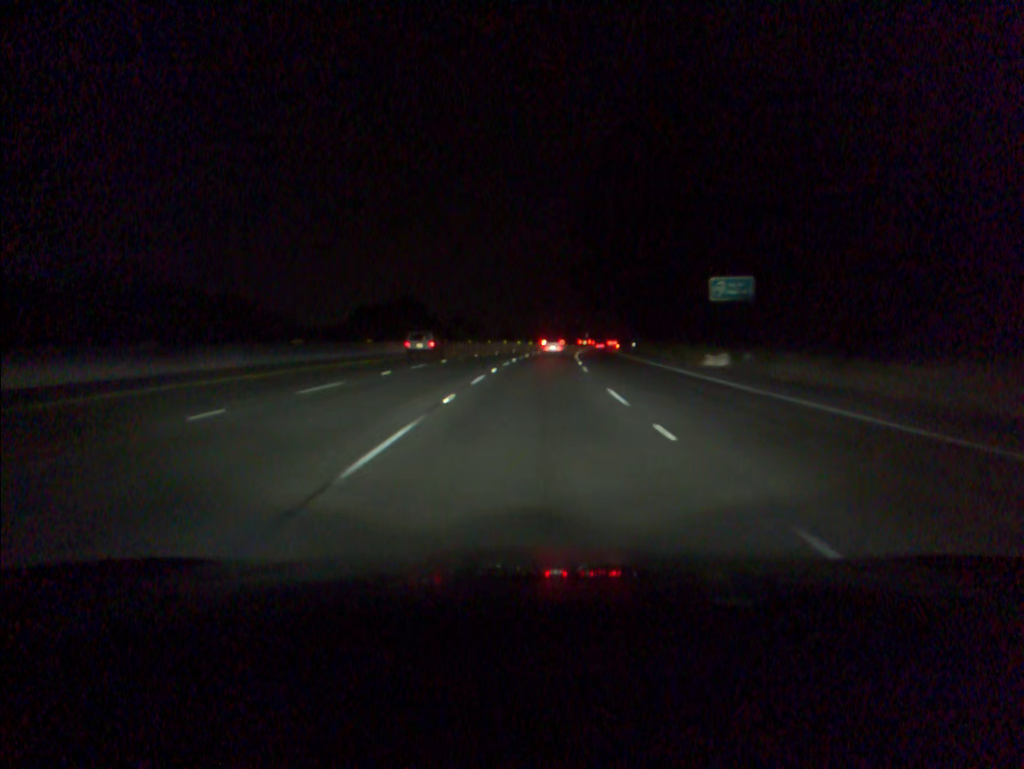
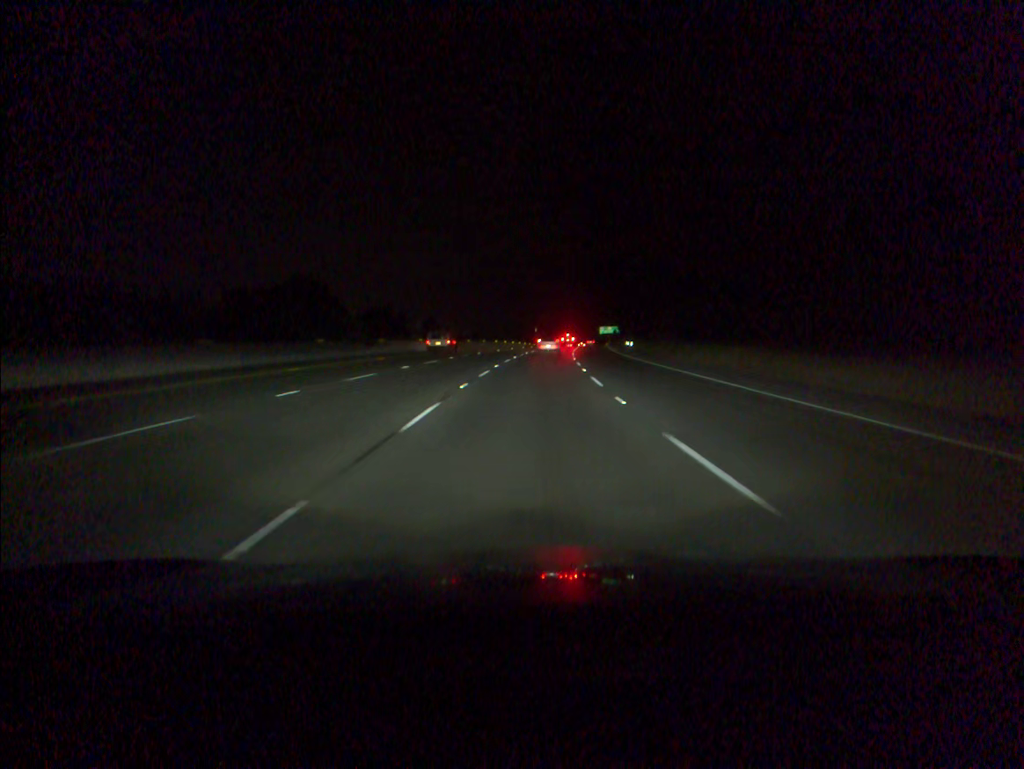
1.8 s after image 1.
(+1.7, +52.9) m; +4°
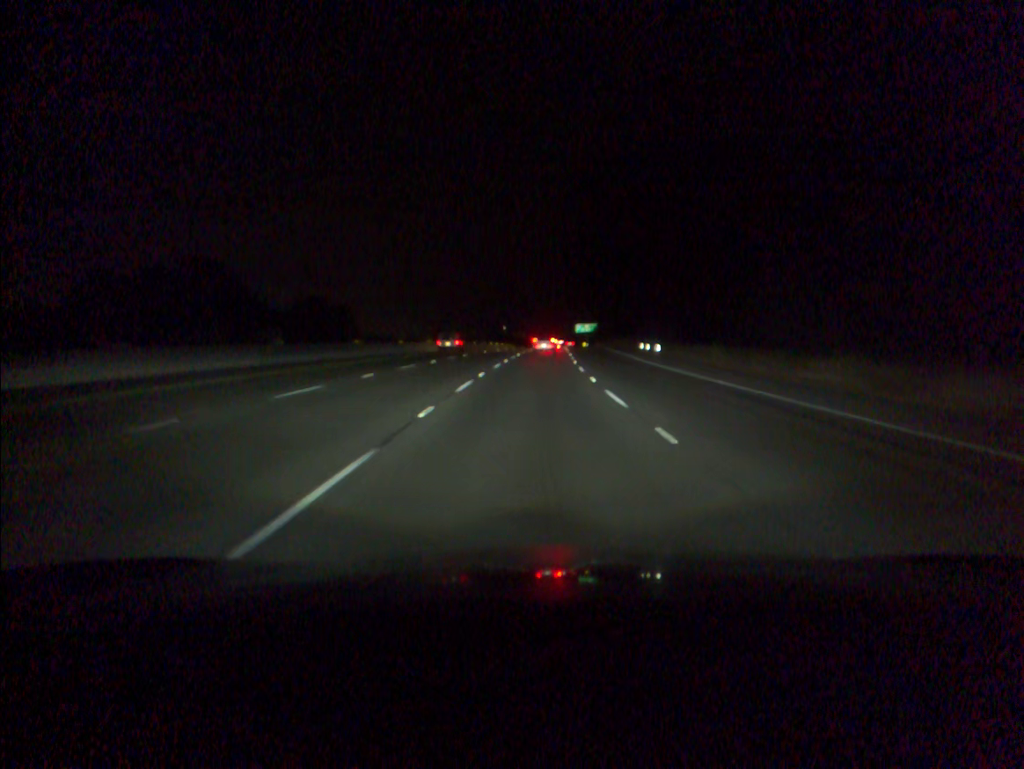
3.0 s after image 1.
(+0.7, +35.5) m; +2°
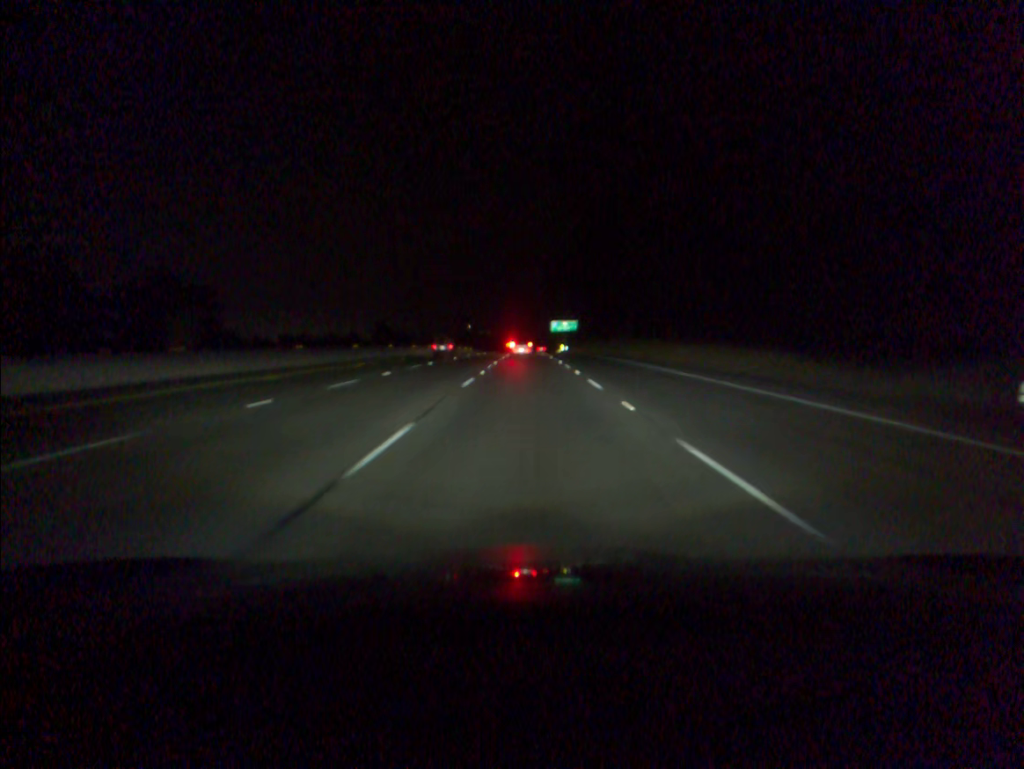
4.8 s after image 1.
(+1.4, +53.5) m; +2°
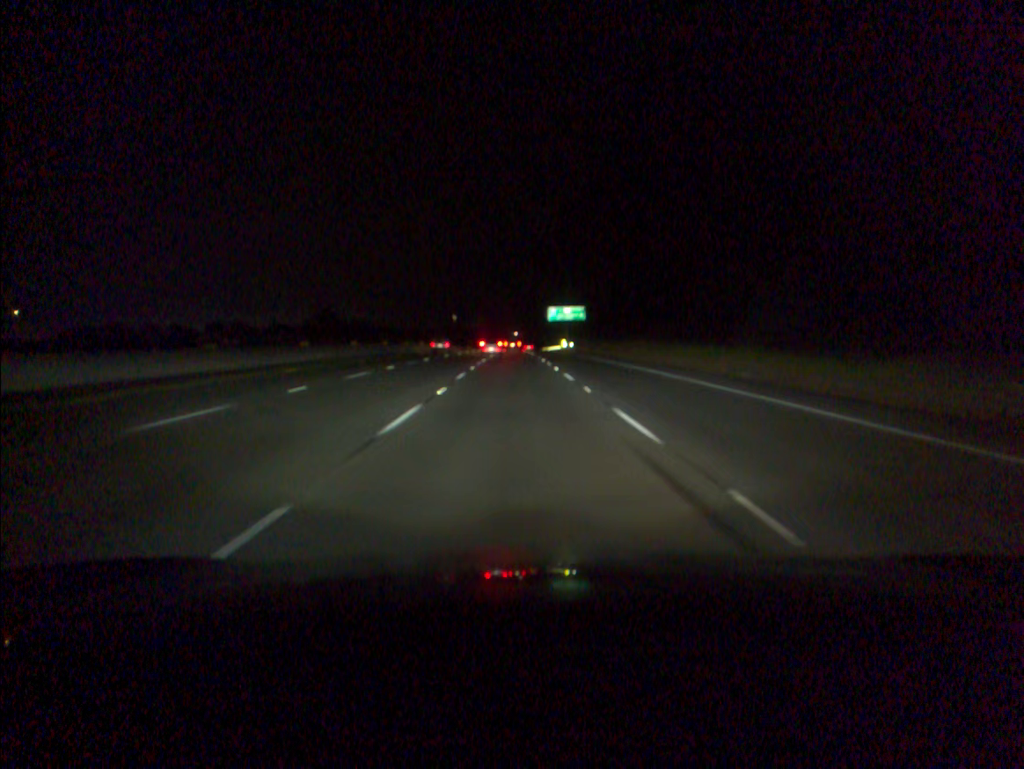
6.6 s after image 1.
(+0.4, +53.9) m; +1°
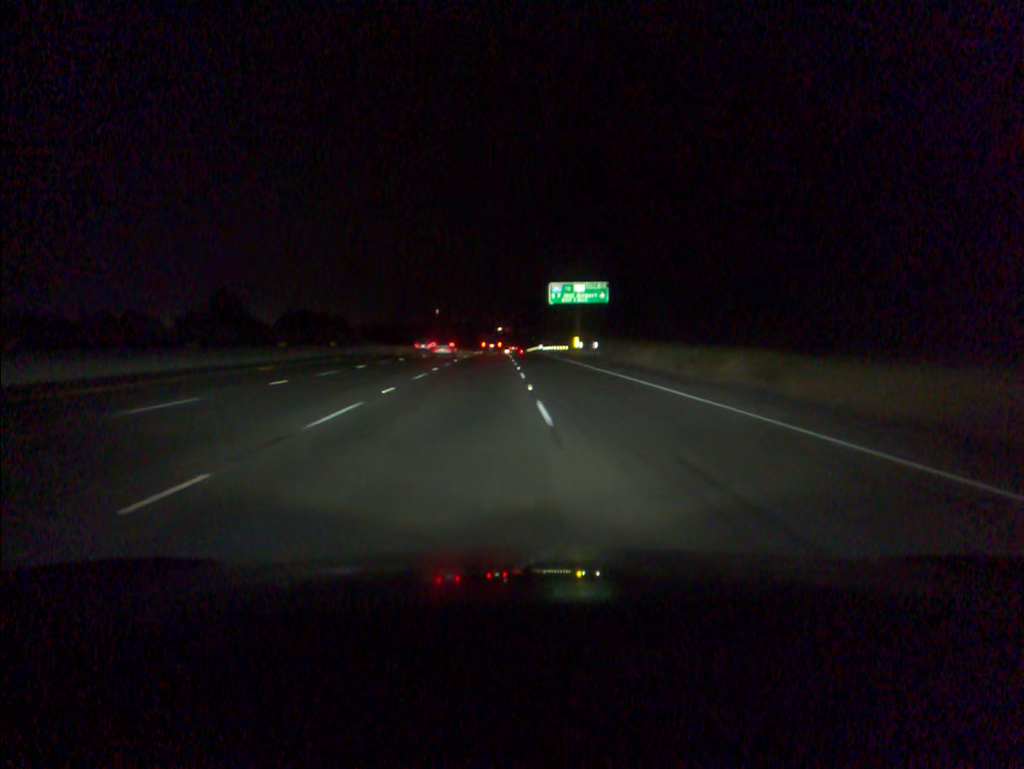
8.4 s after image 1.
(+0.5, +56.0) m; +1°
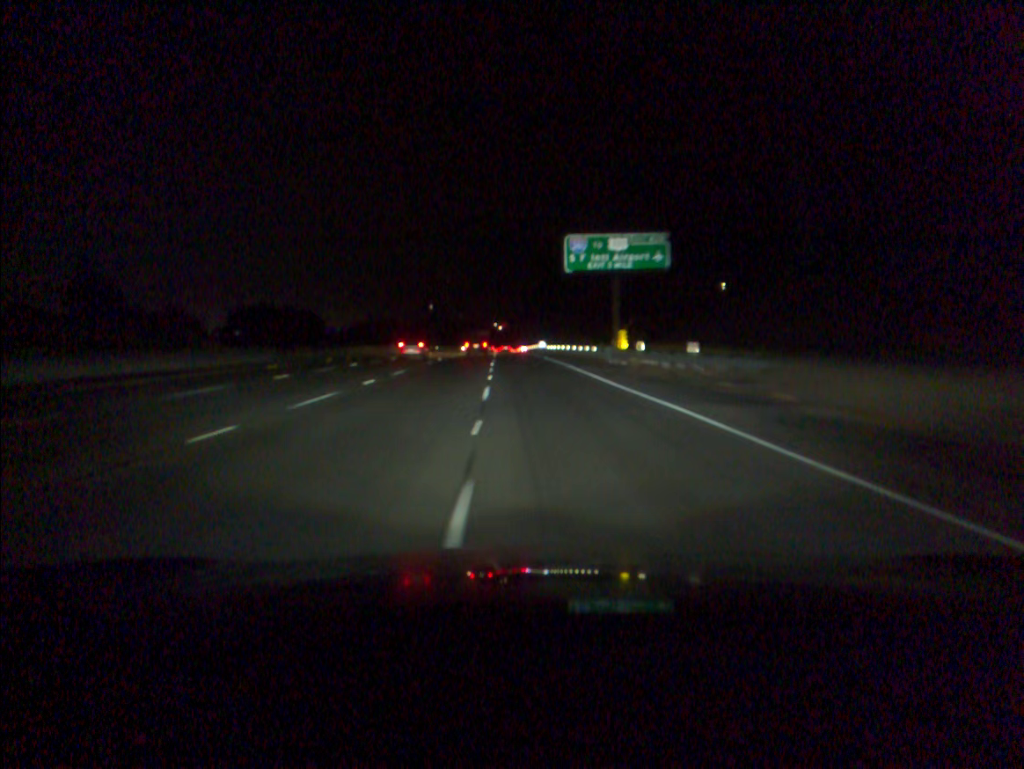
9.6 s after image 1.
(+0.1, +39.0) m; 0°
